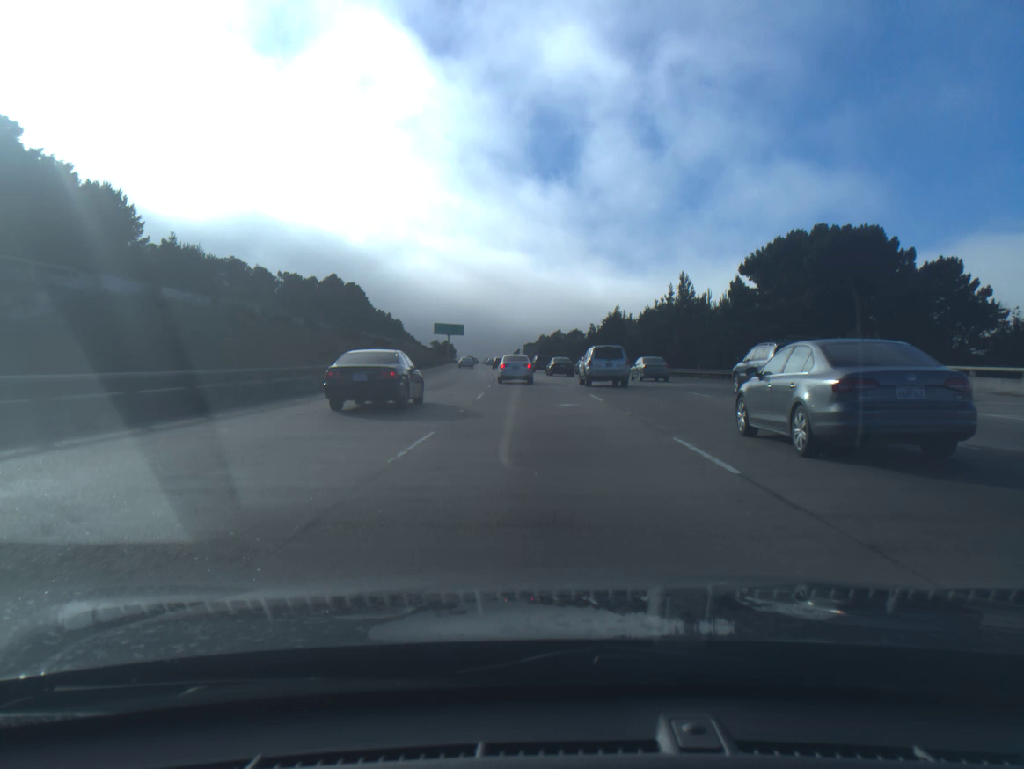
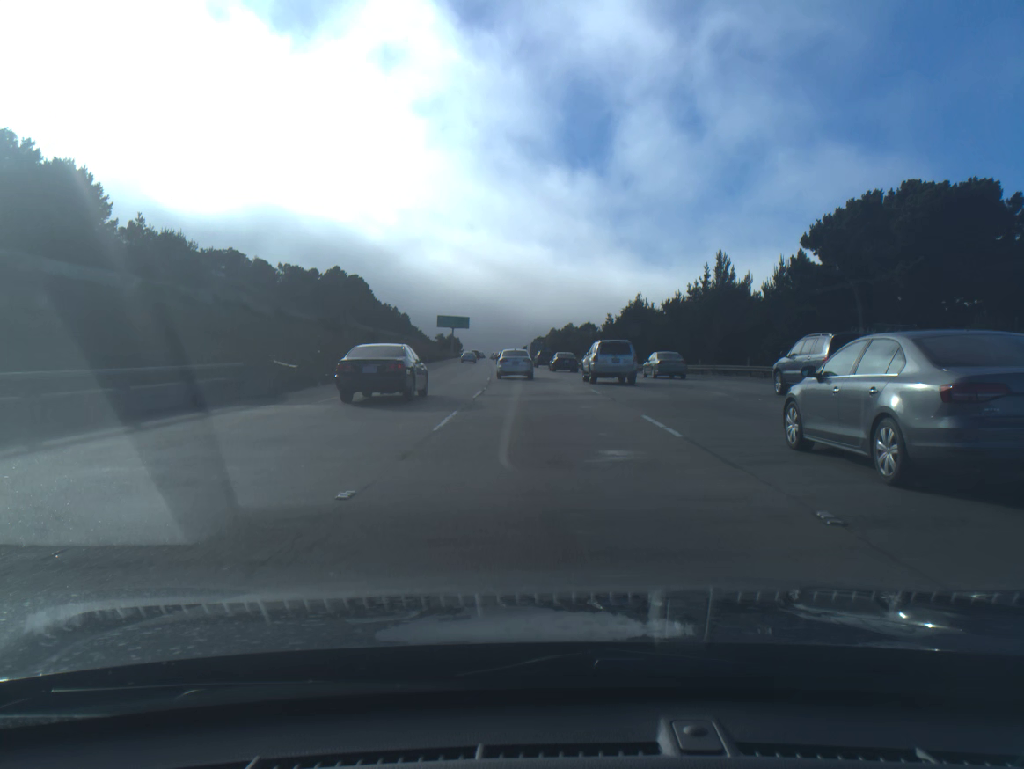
(-0.1, +11.3) m; -1°
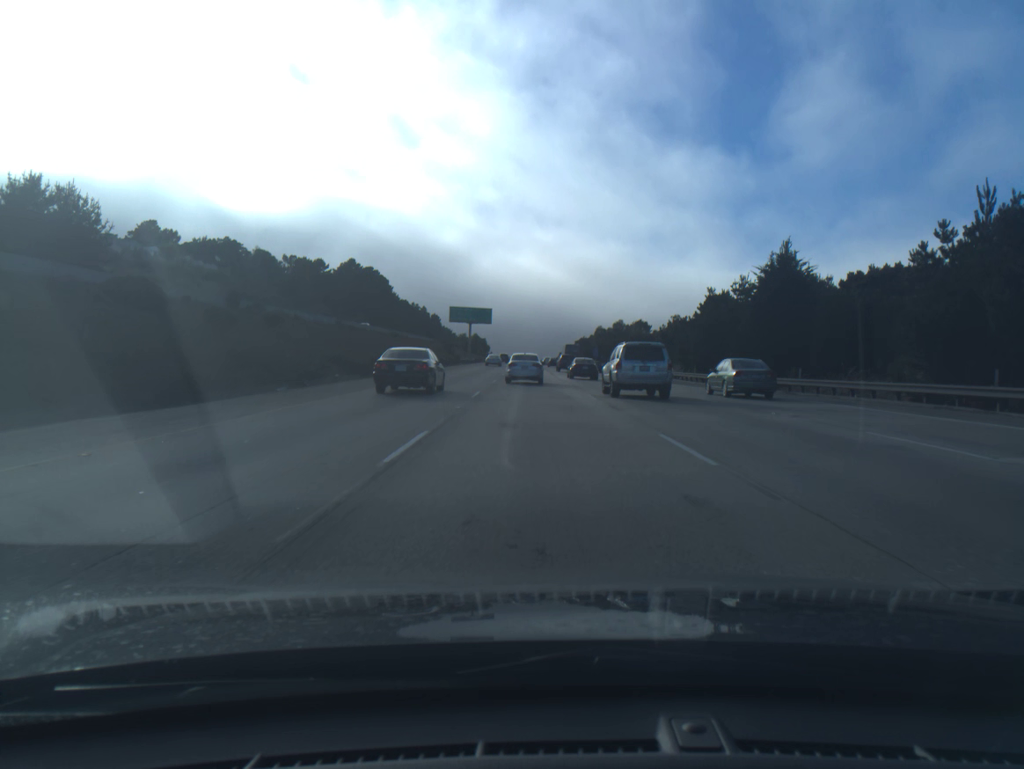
(-1.0, +42.2) m; -3°
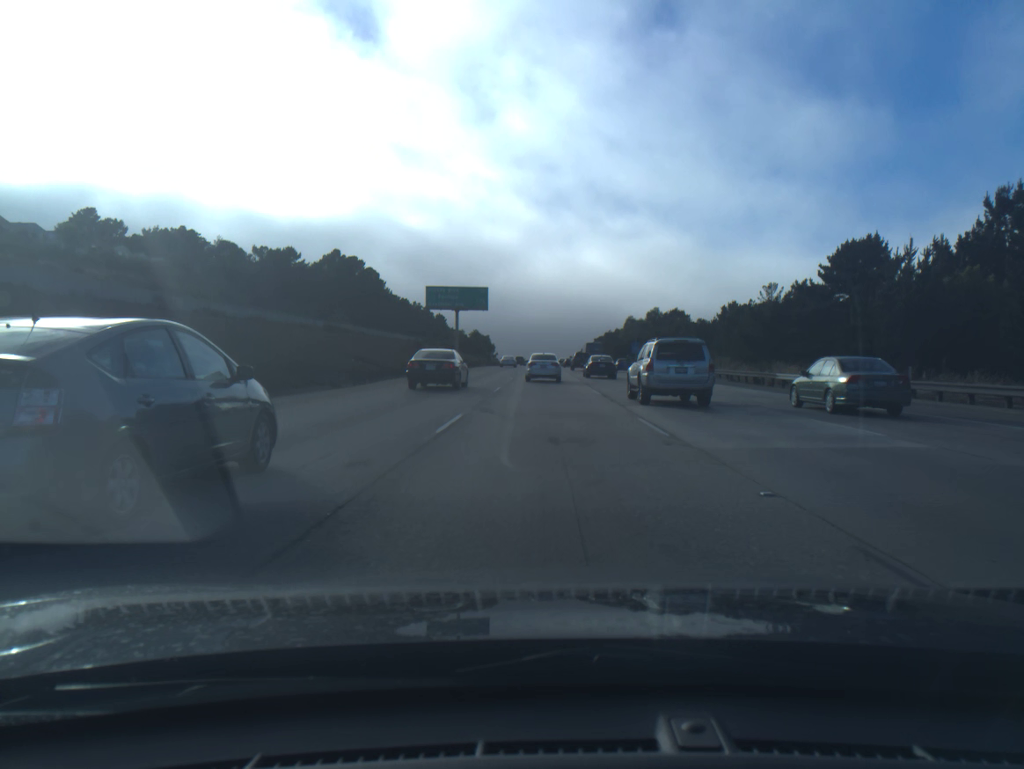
(-0.6, +39.9) m; -1°
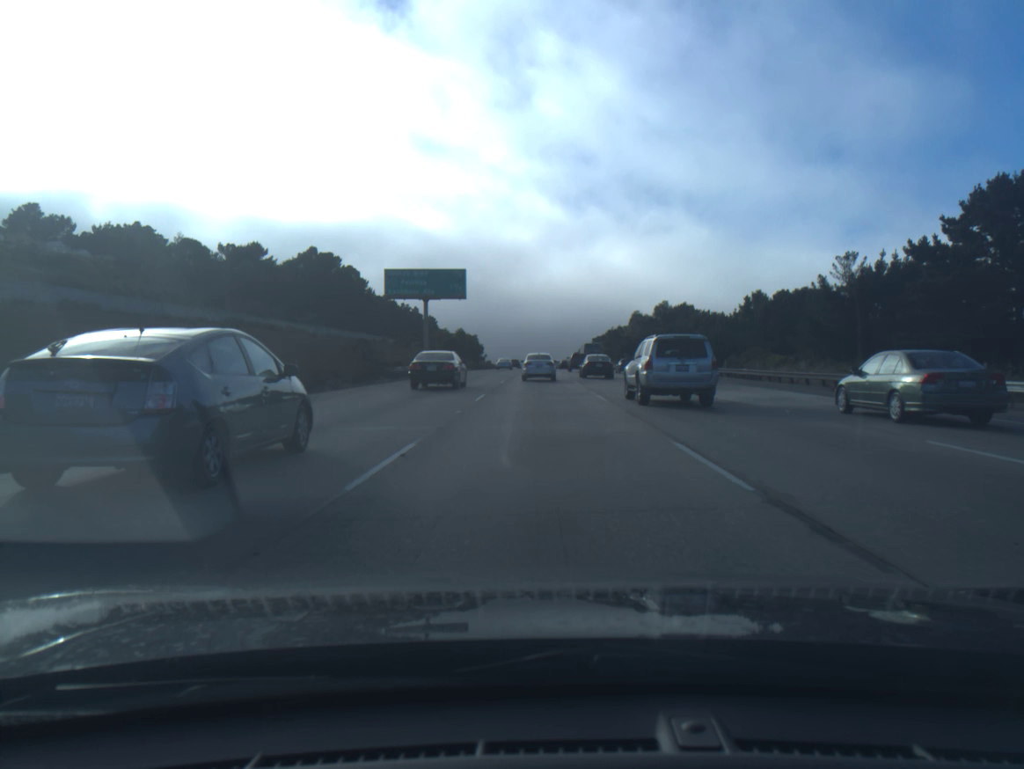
(0.0, +19.8) m; 0°
